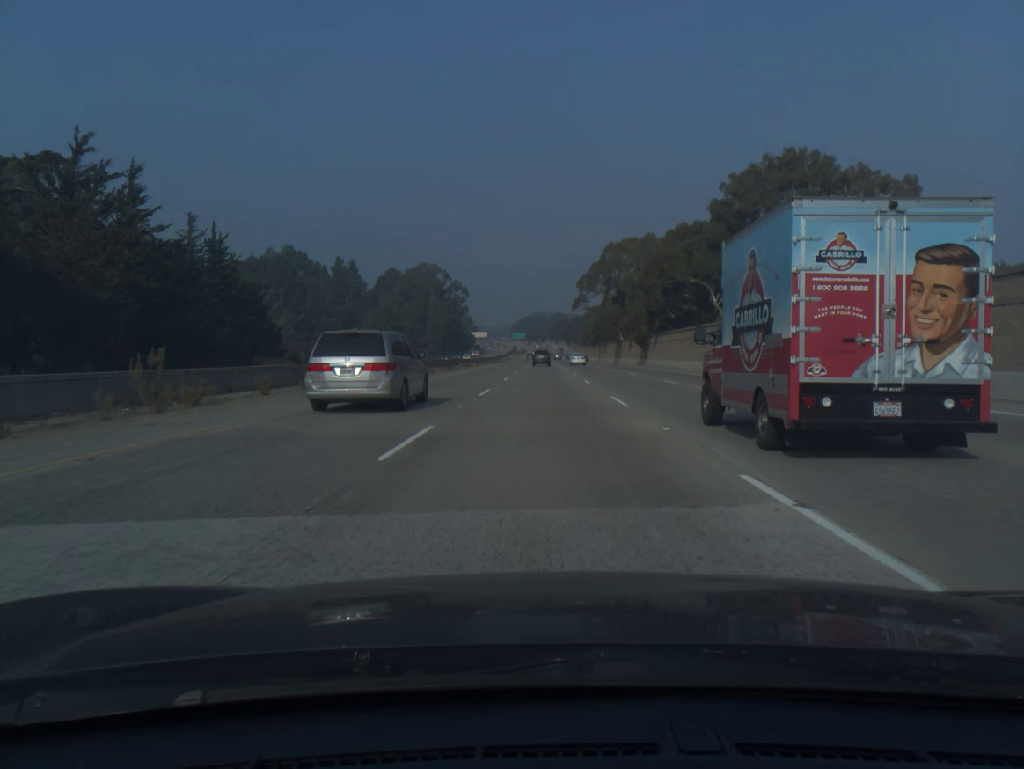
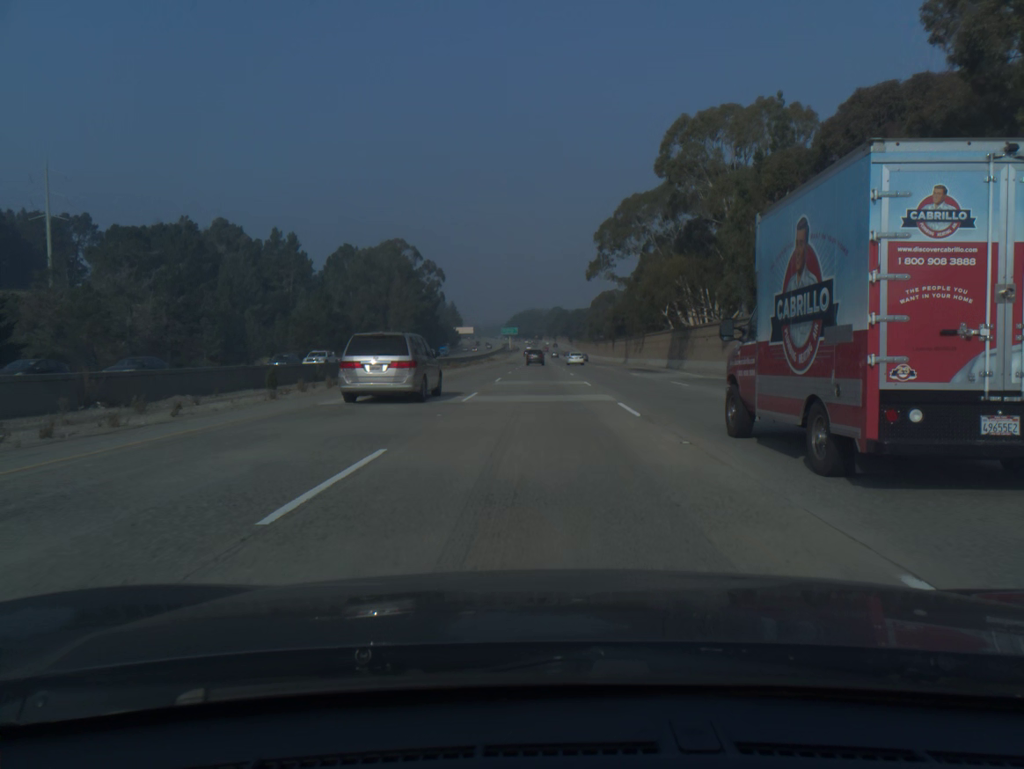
(+0.2, +61.8) m; 0°
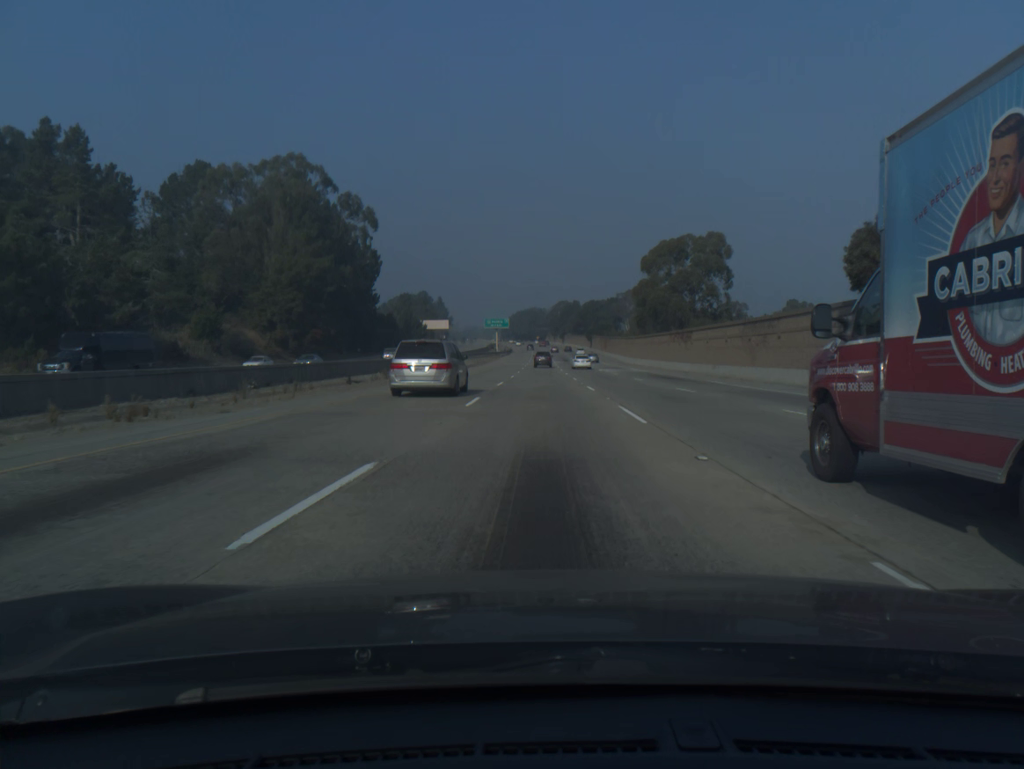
(-0.3, +103.0) m; 0°
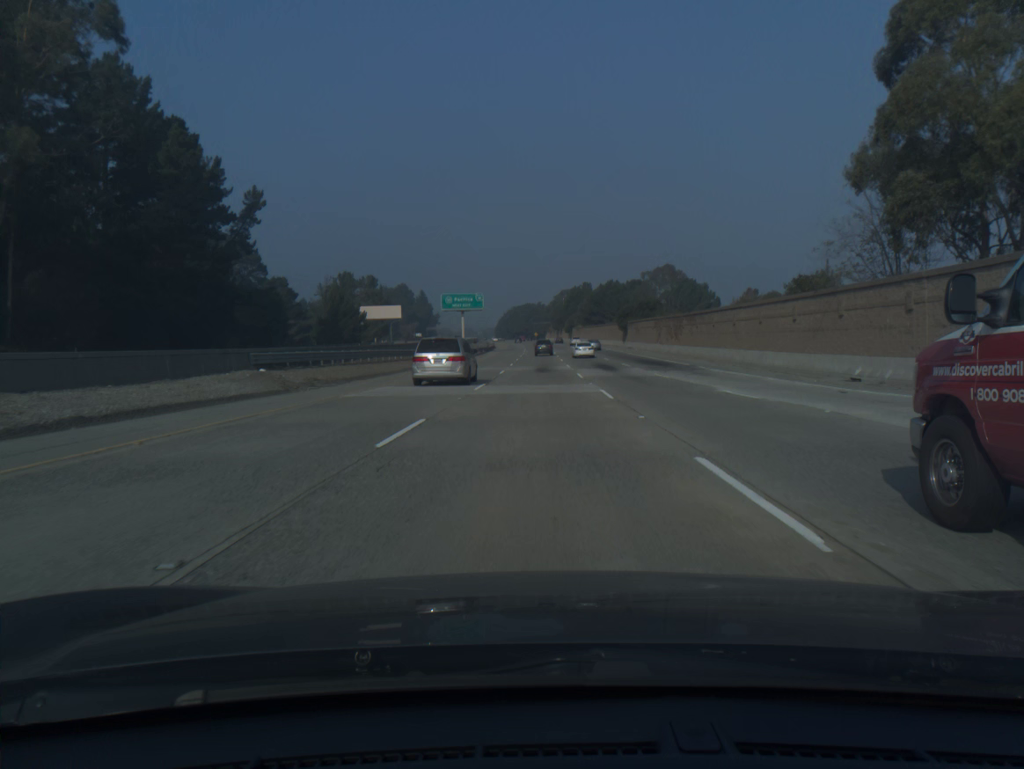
(+0.1, +82.4) m; 0°
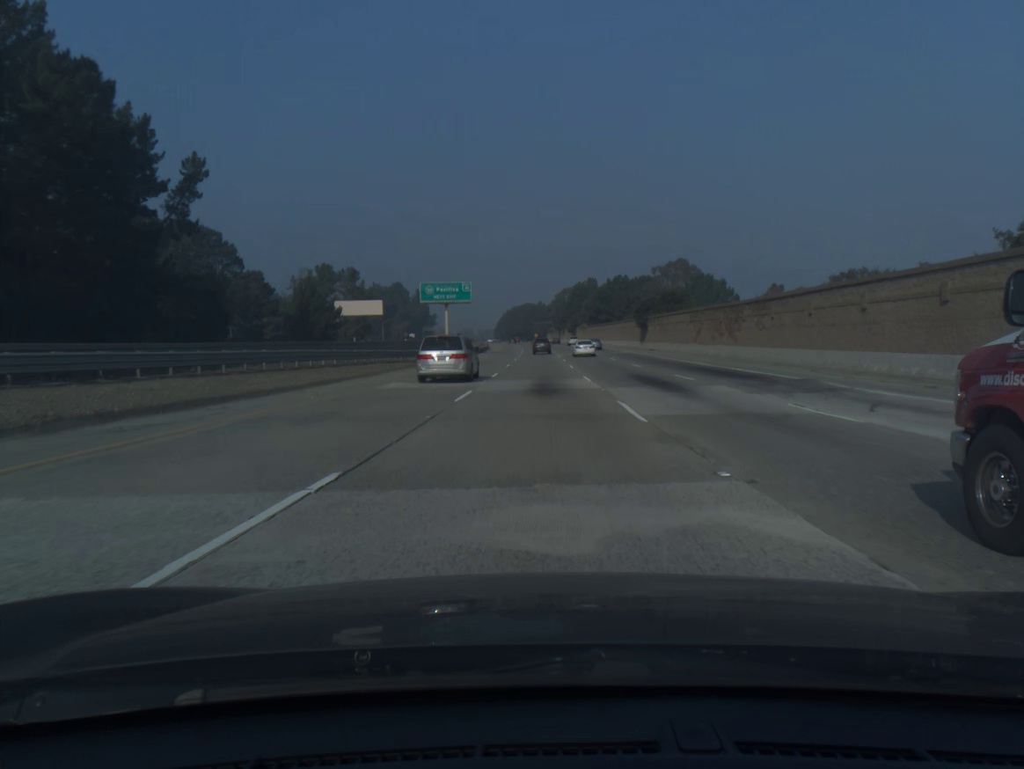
(0.0, +20.6) m; 0°
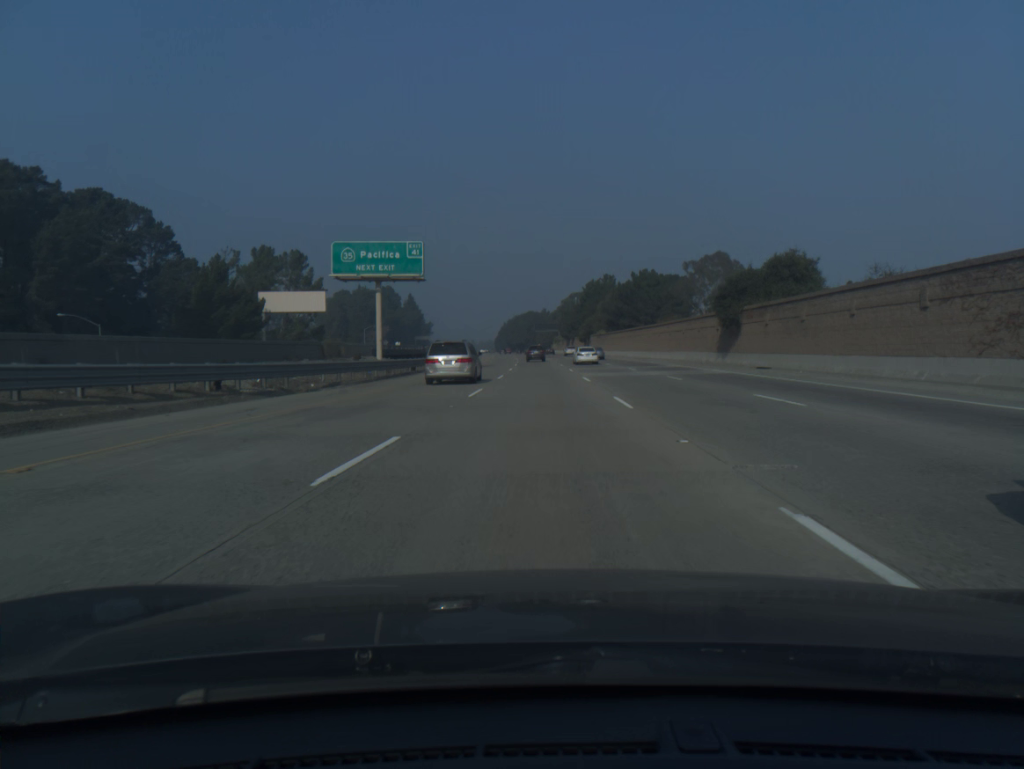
(-0.1, +41.0) m; 0°
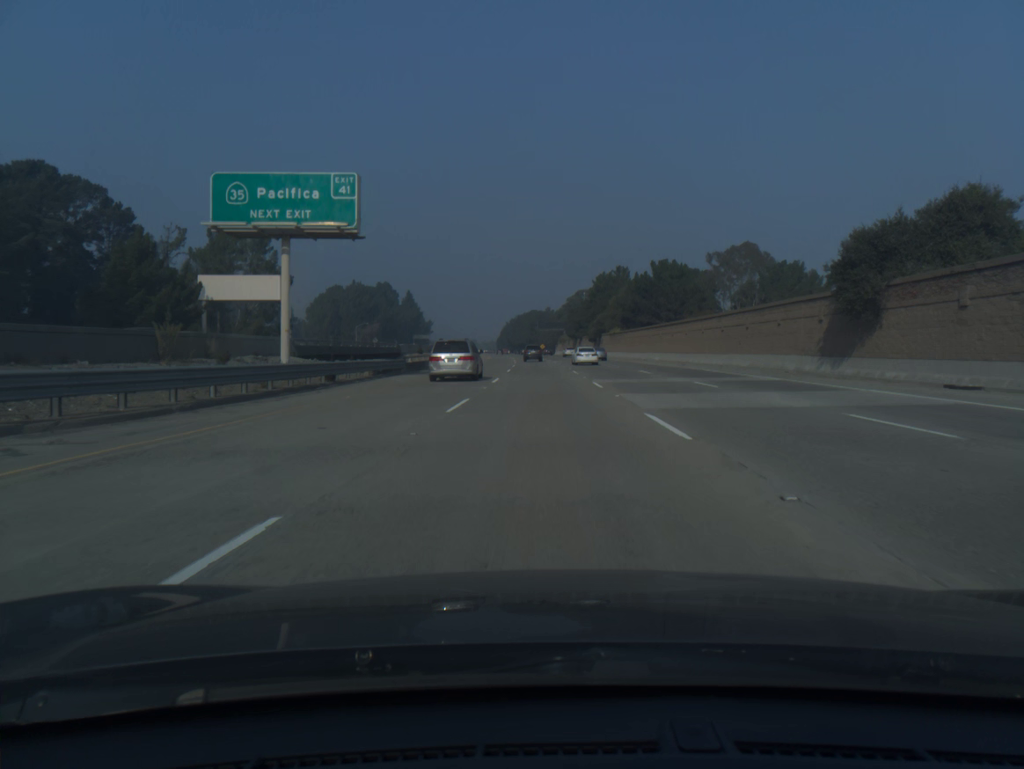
(0.0, +20.4) m; 0°
